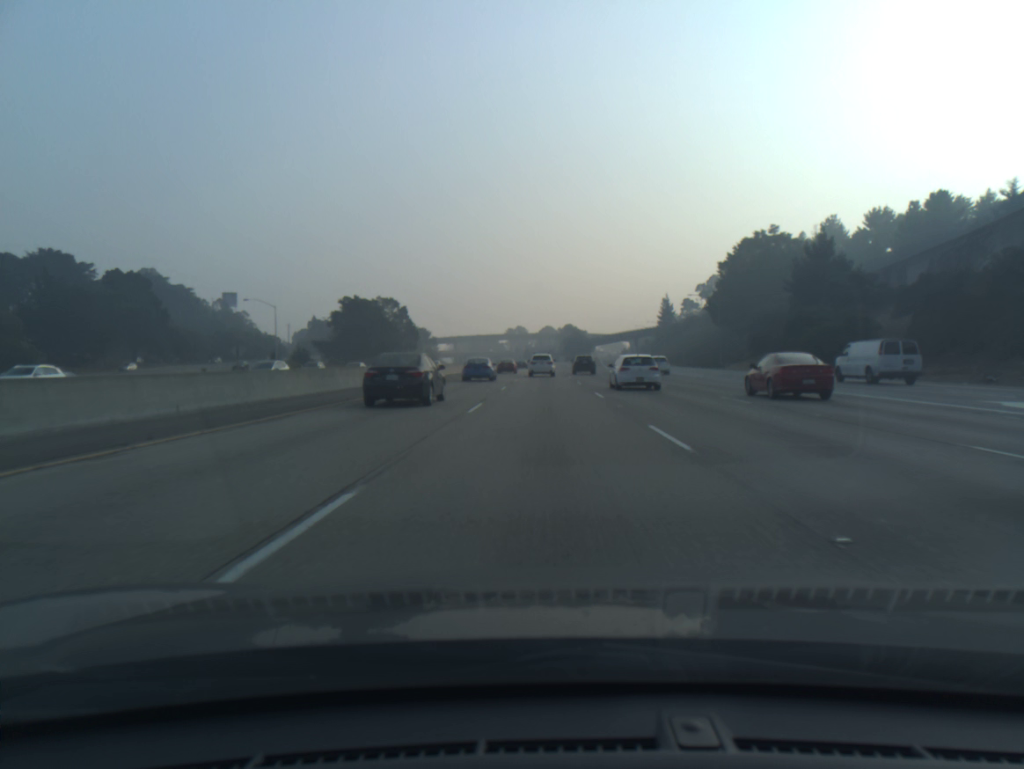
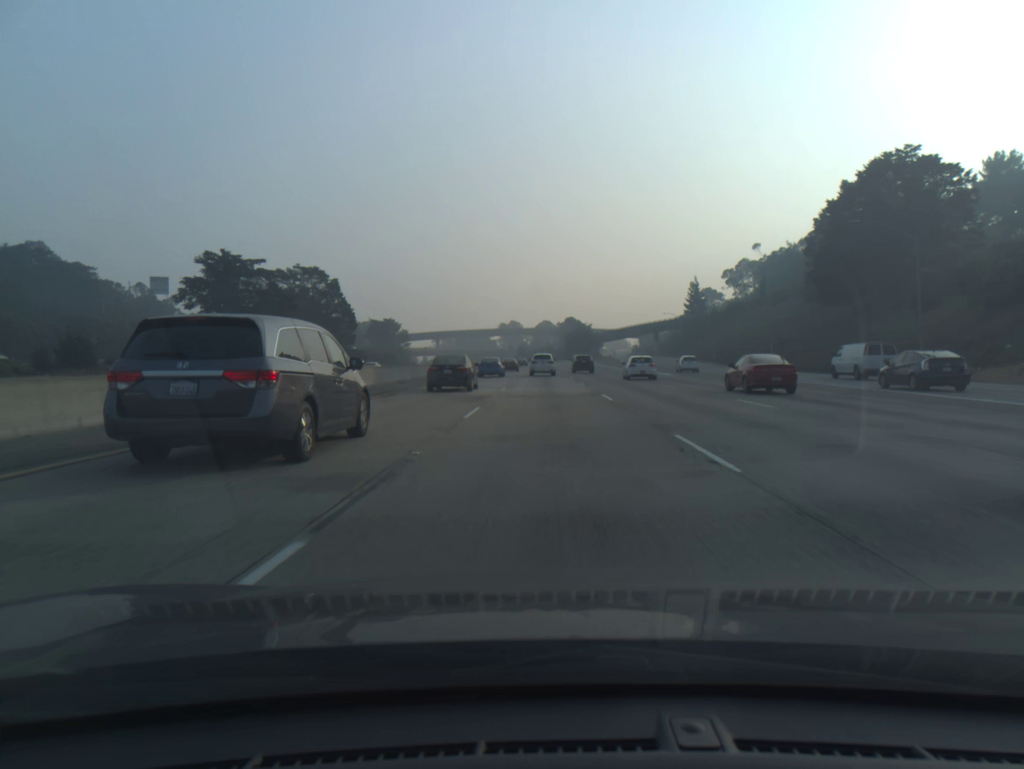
(0.0, +60.3) m; 0°
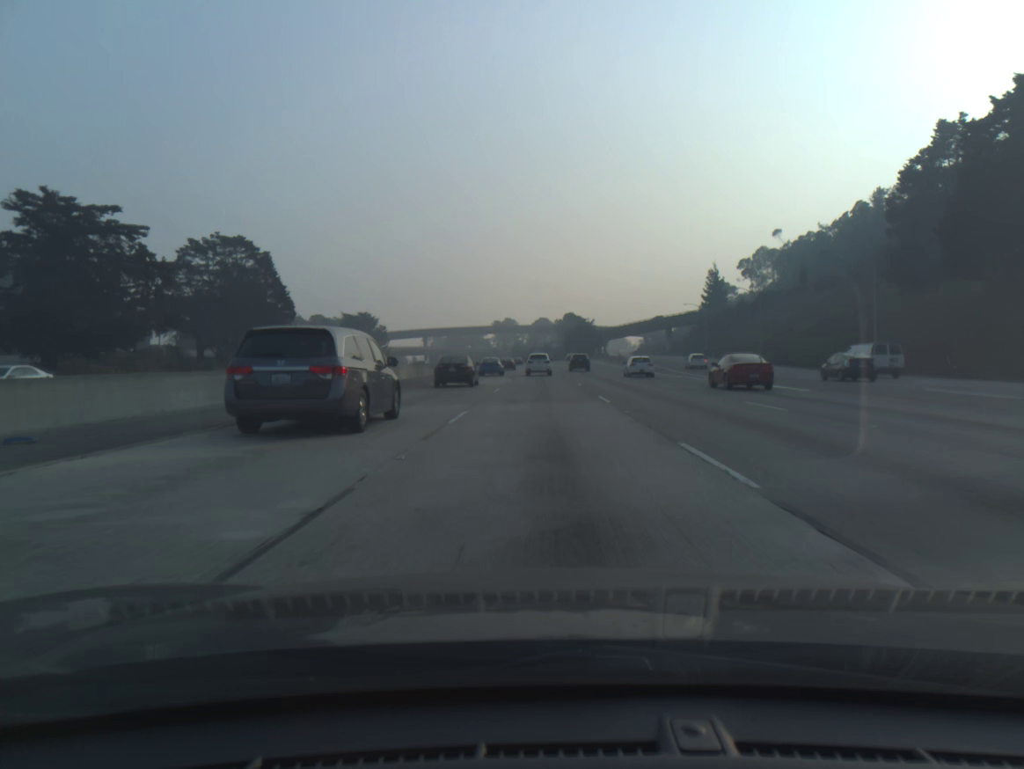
(+0.1, +30.6) m; 0°
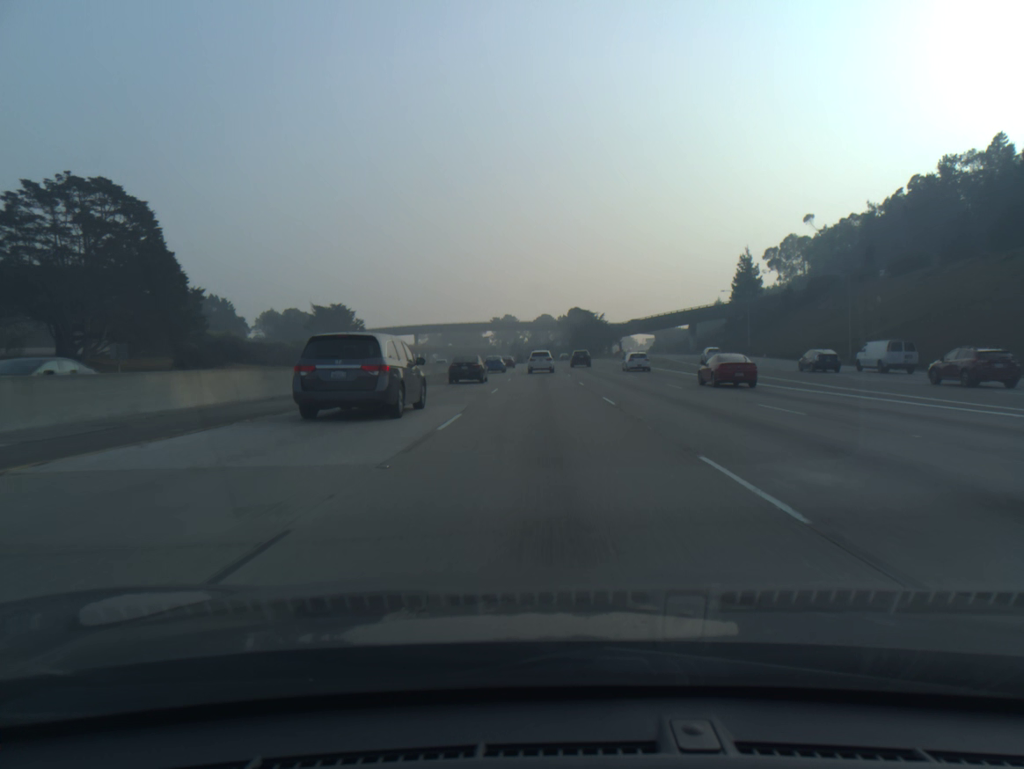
(-0.1, +30.7) m; 0°
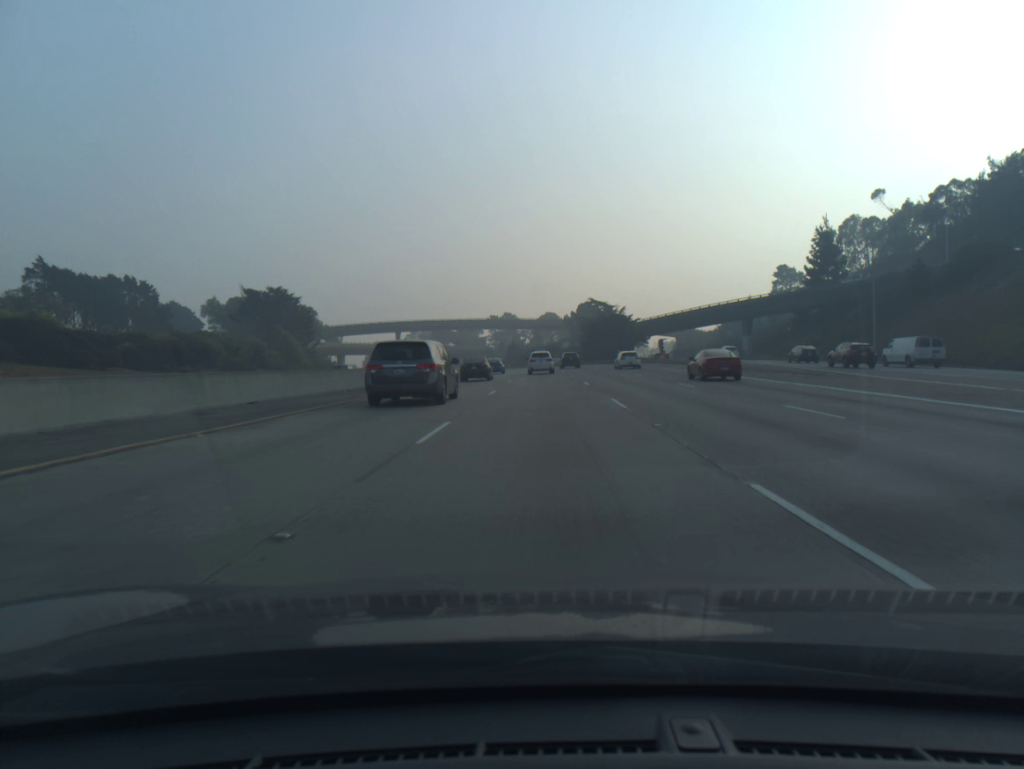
(-0.1, +46.0) m; 0°
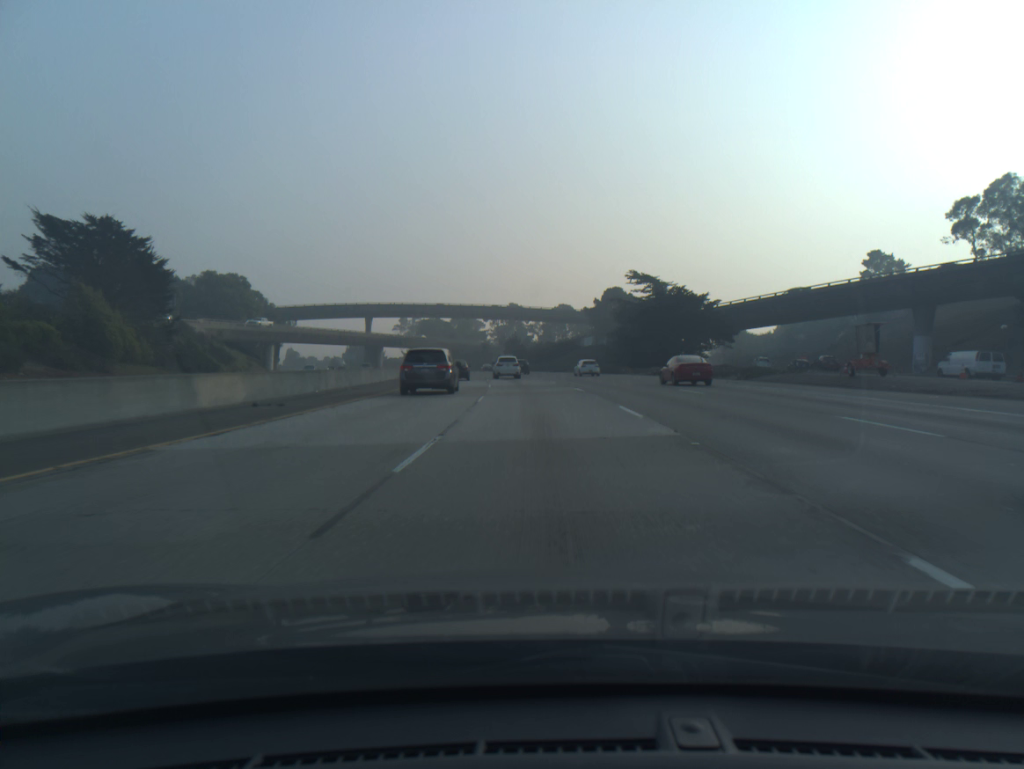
(-0.2, +61.2) m; -1°
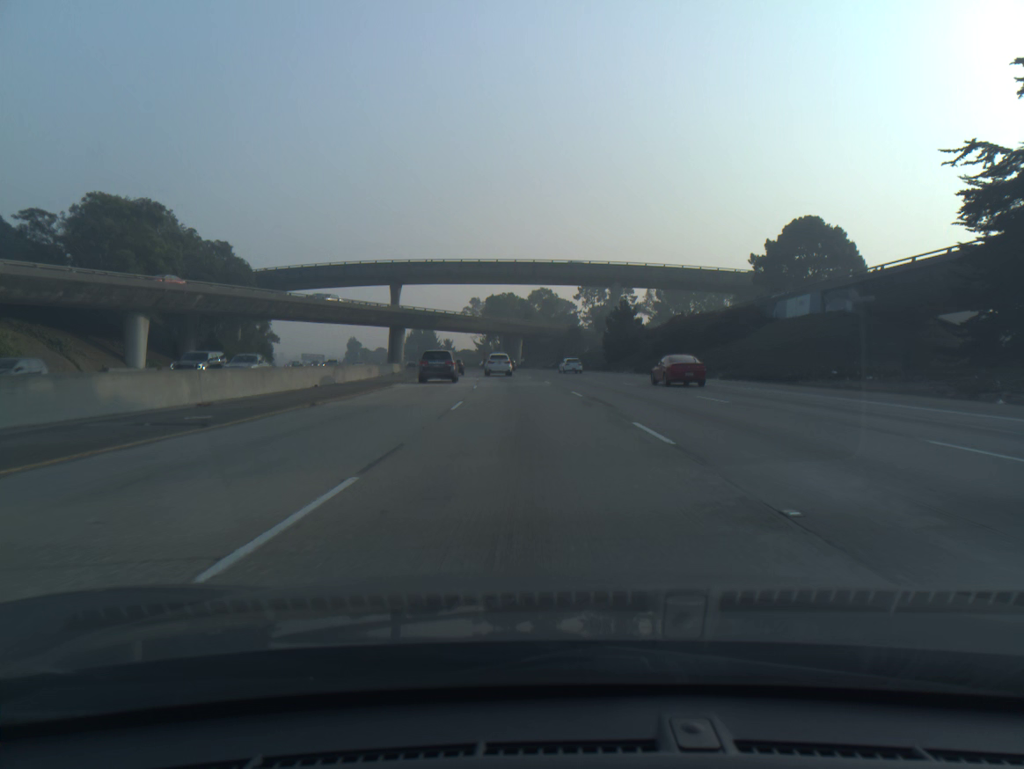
(-3.9, +77.1) m; -7°
